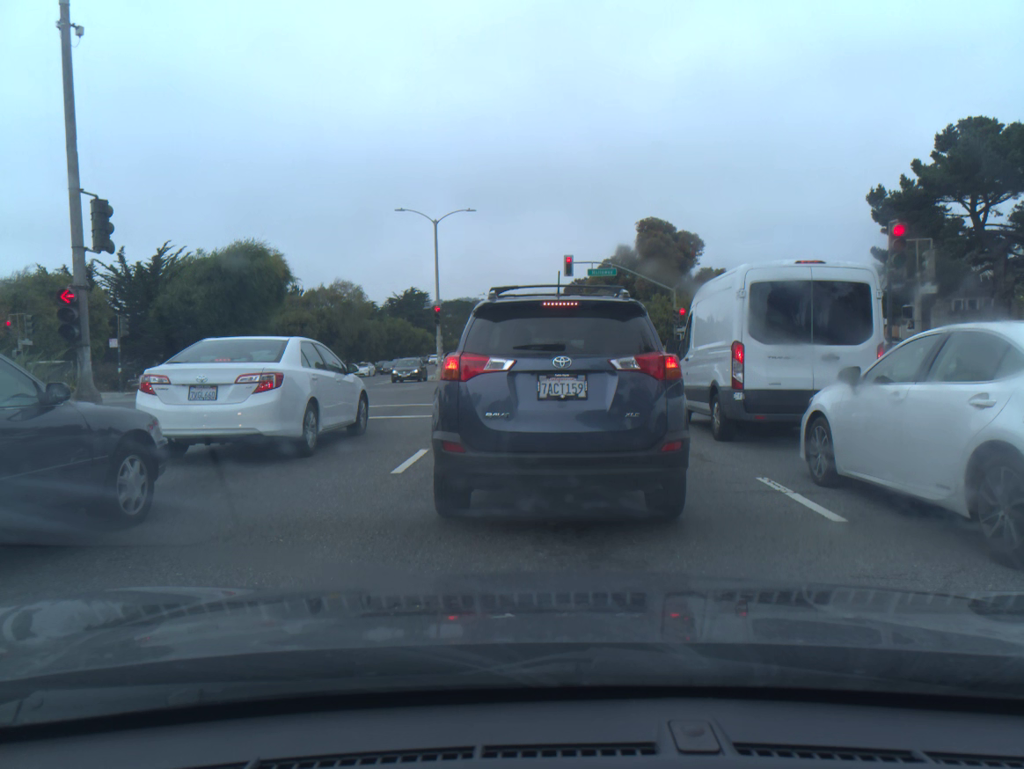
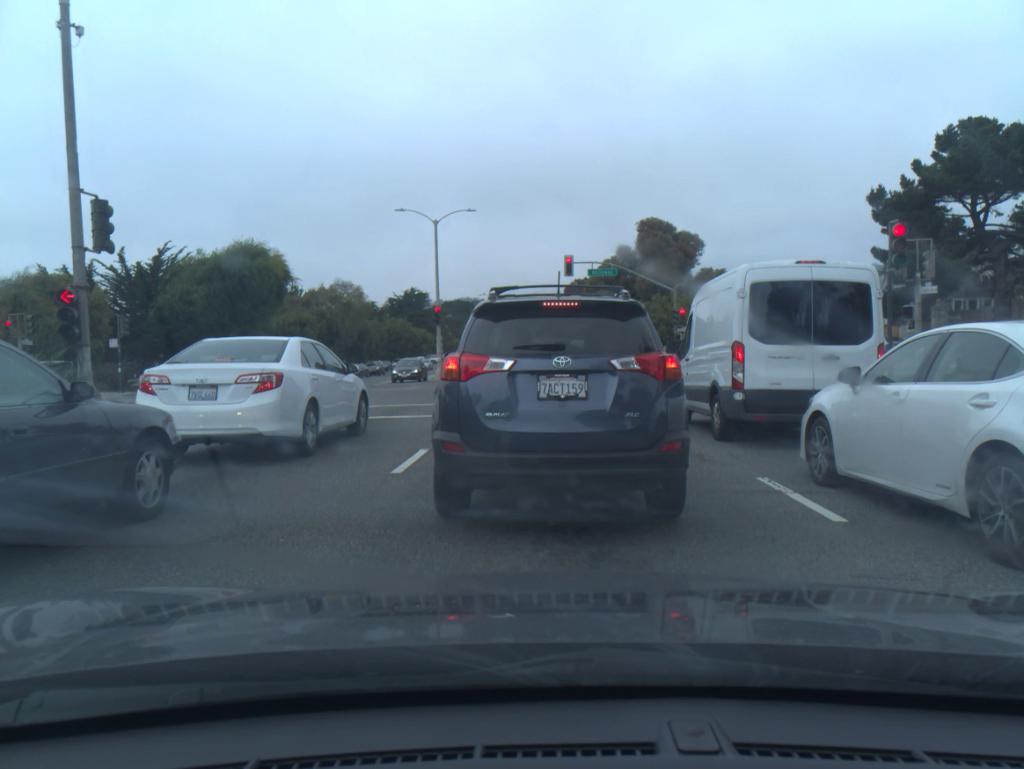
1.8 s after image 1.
(0.0, 0.0) m; 0°
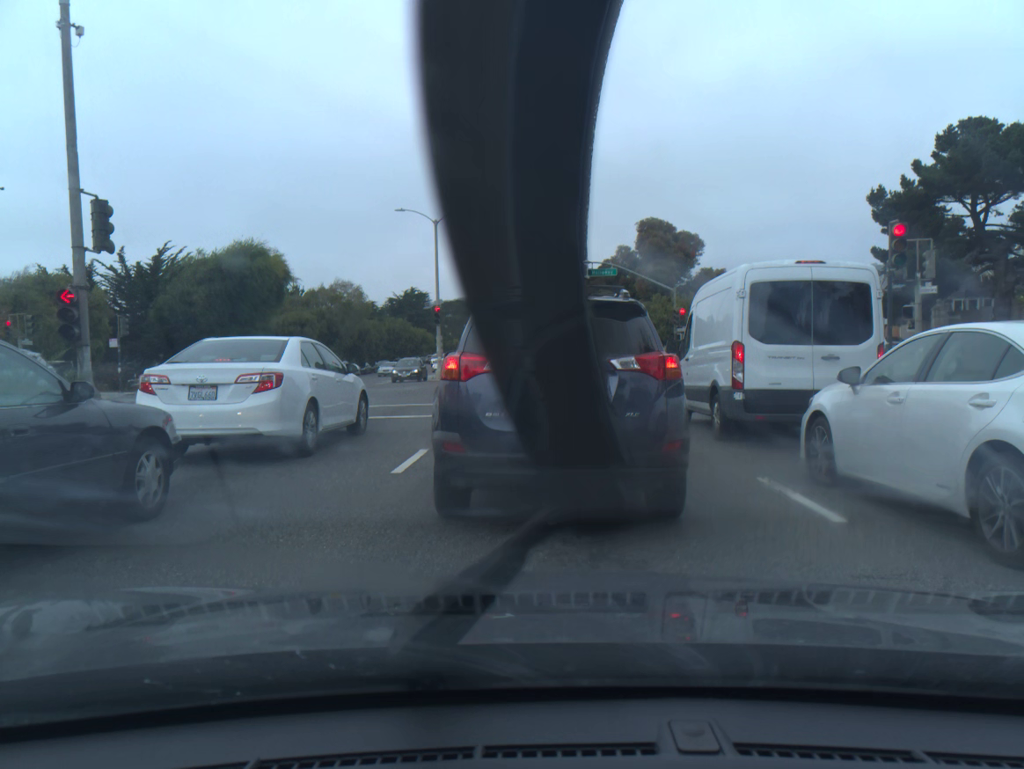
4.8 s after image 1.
(0.0, -0.1) m; 0°
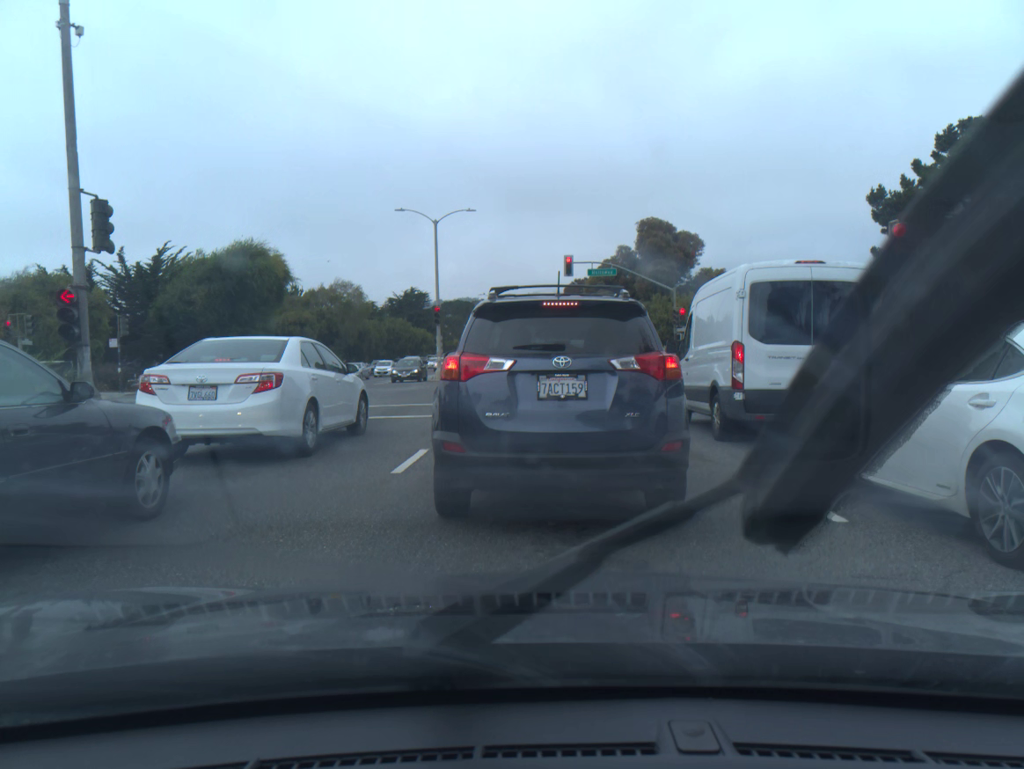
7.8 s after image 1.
(0.0, 0.0) m; 0°
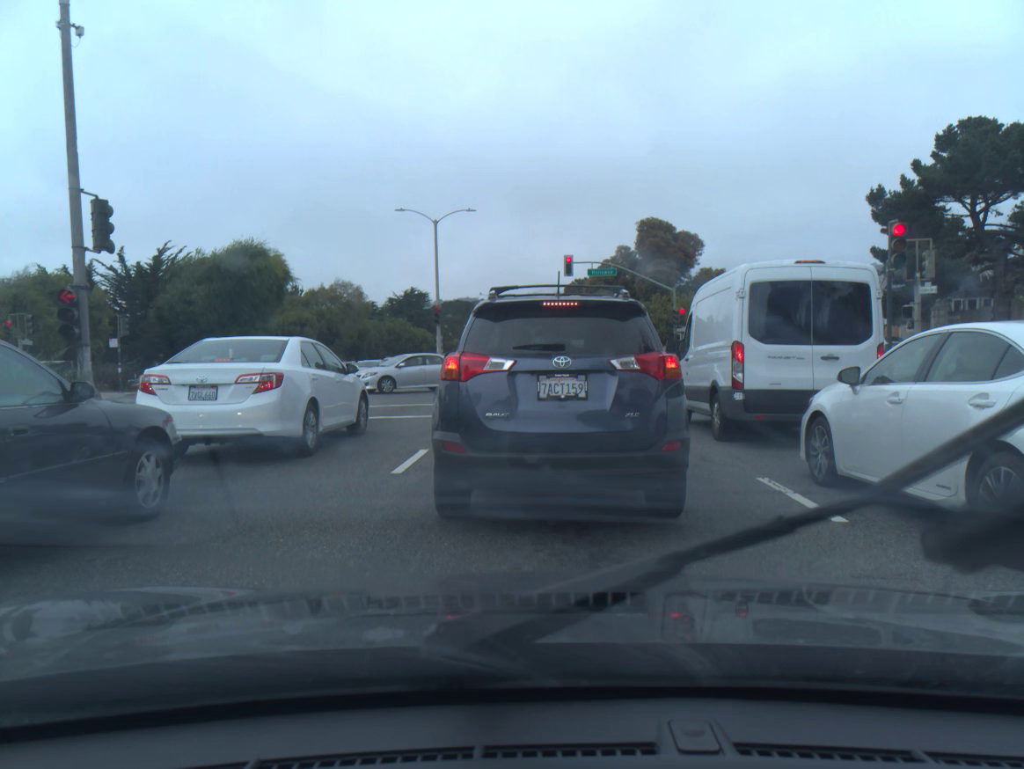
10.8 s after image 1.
(0.0, -0.1) m; 0°
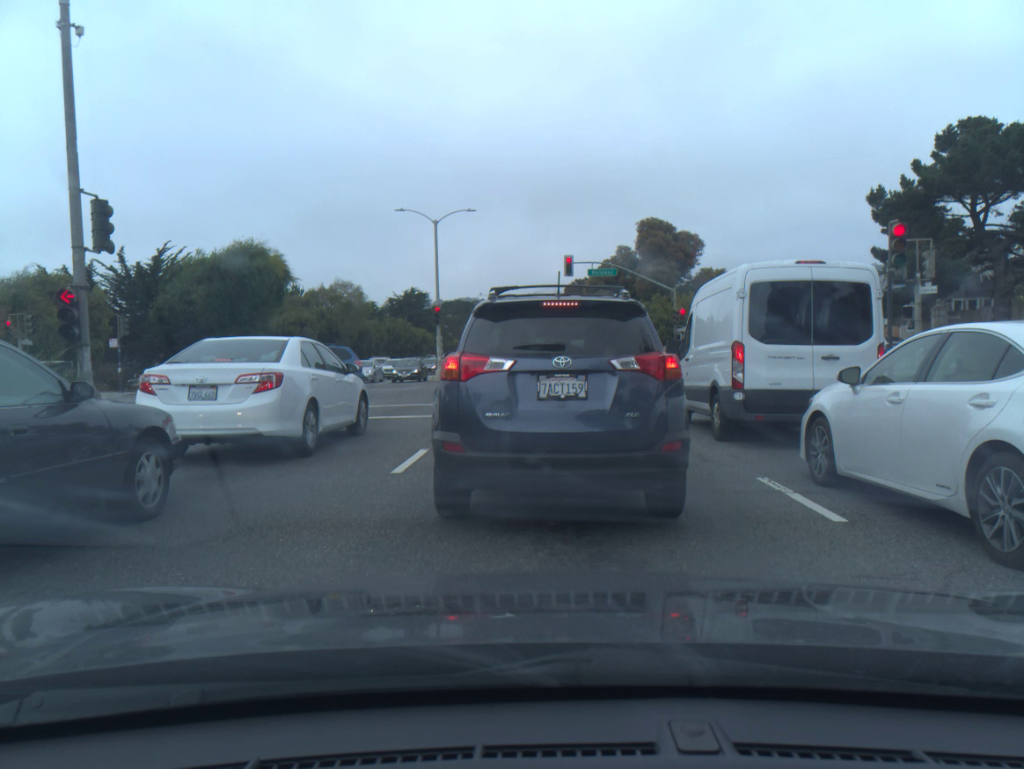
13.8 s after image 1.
(0.0, 0.0) m; 0°
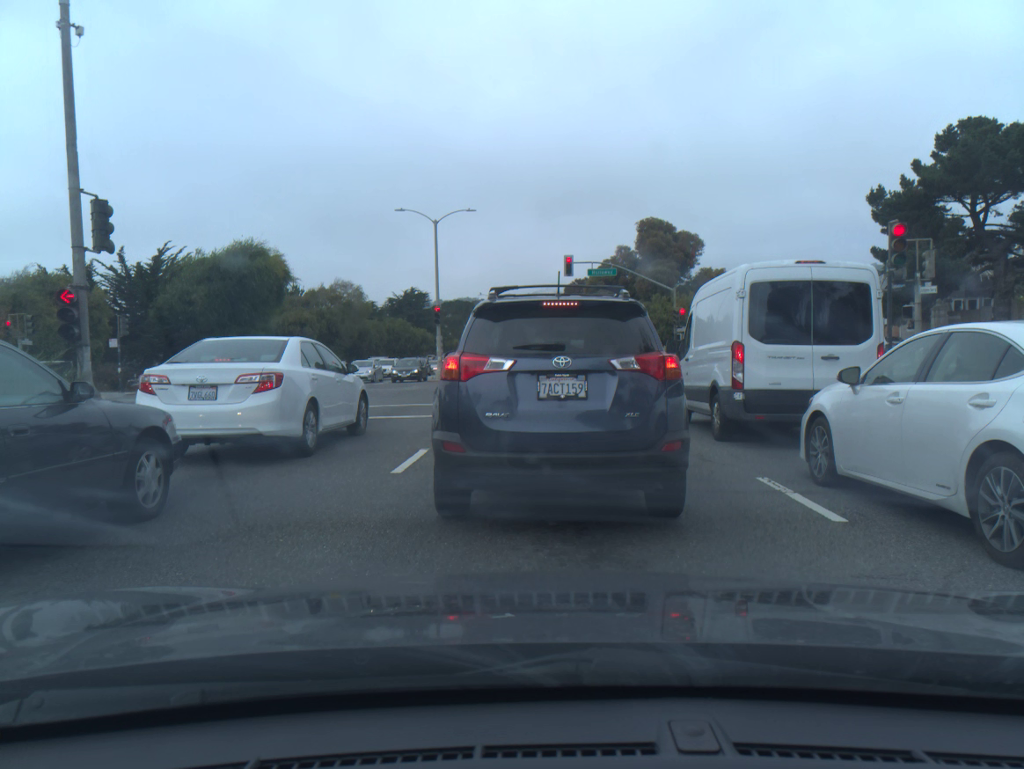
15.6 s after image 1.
(0.0, 0.0) m; 0°
